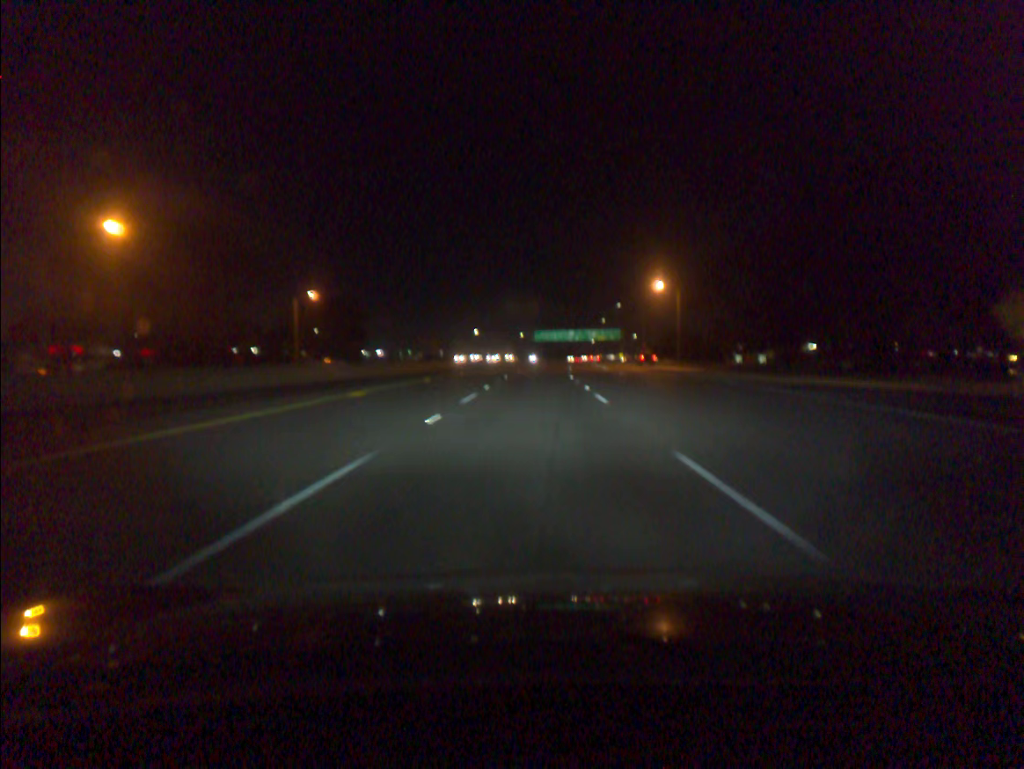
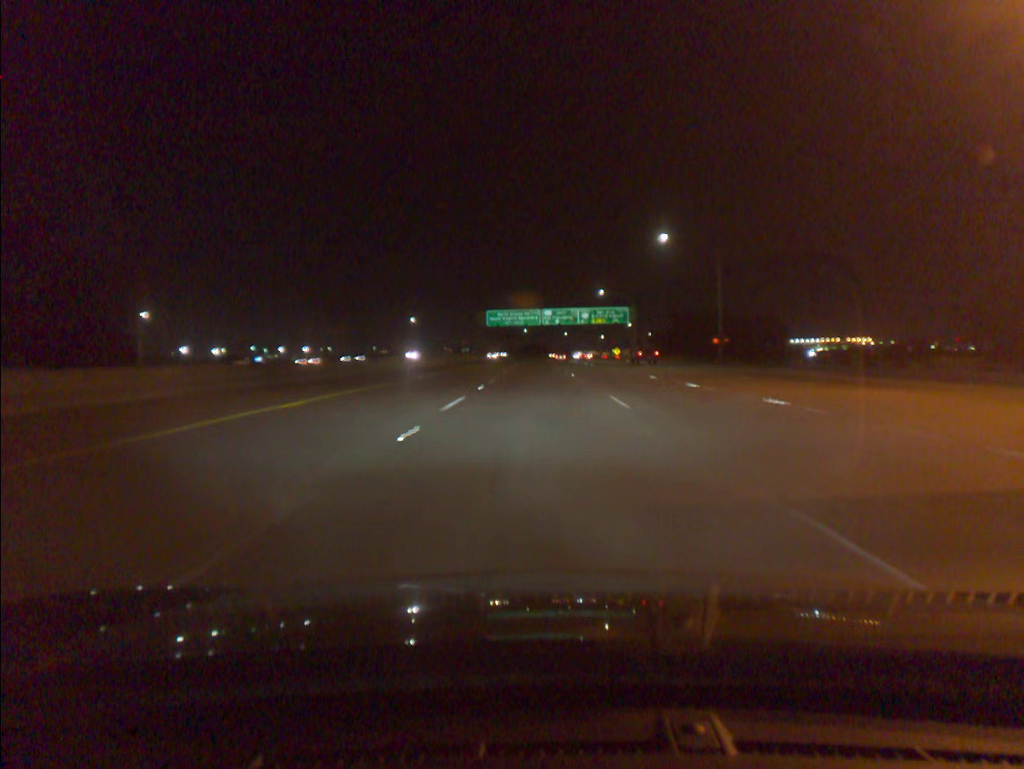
(+1.7, +91.2) m; +3°
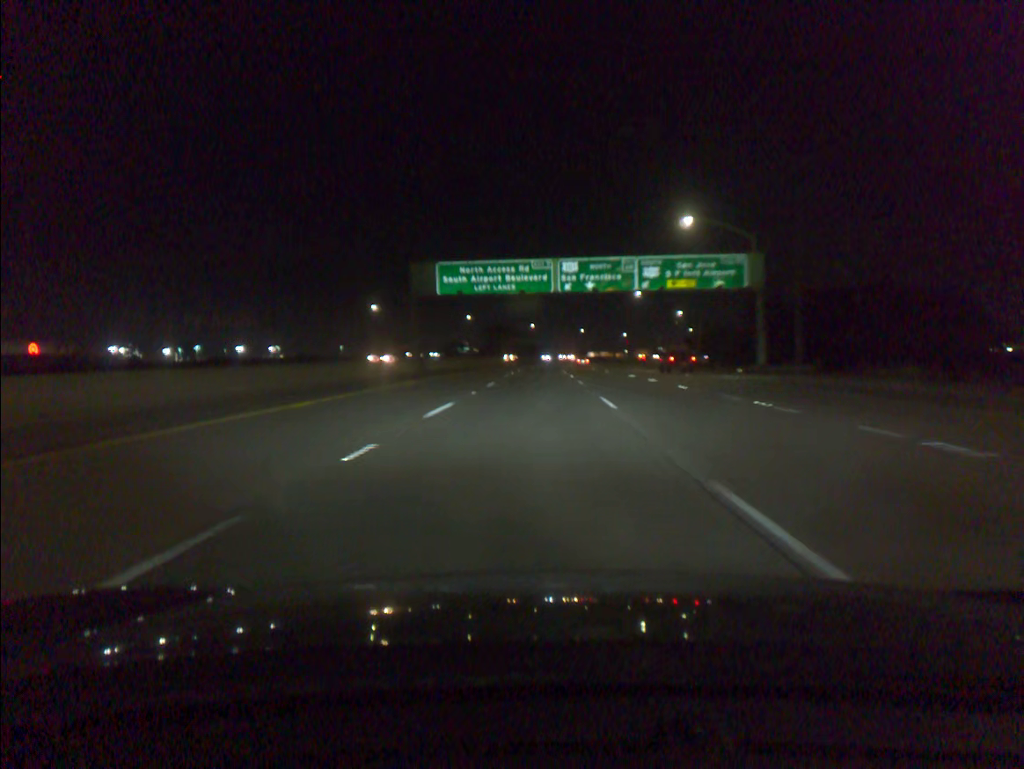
(-0.2, +73.2) m; -1°
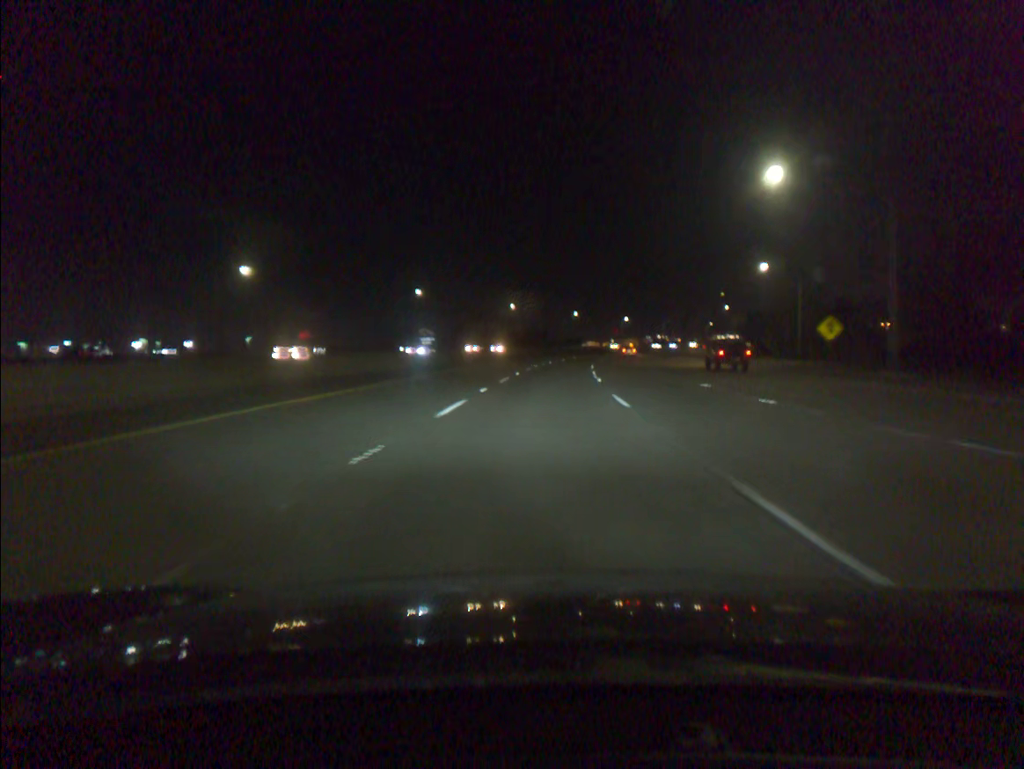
(+0.2, +73.4) m; +1°
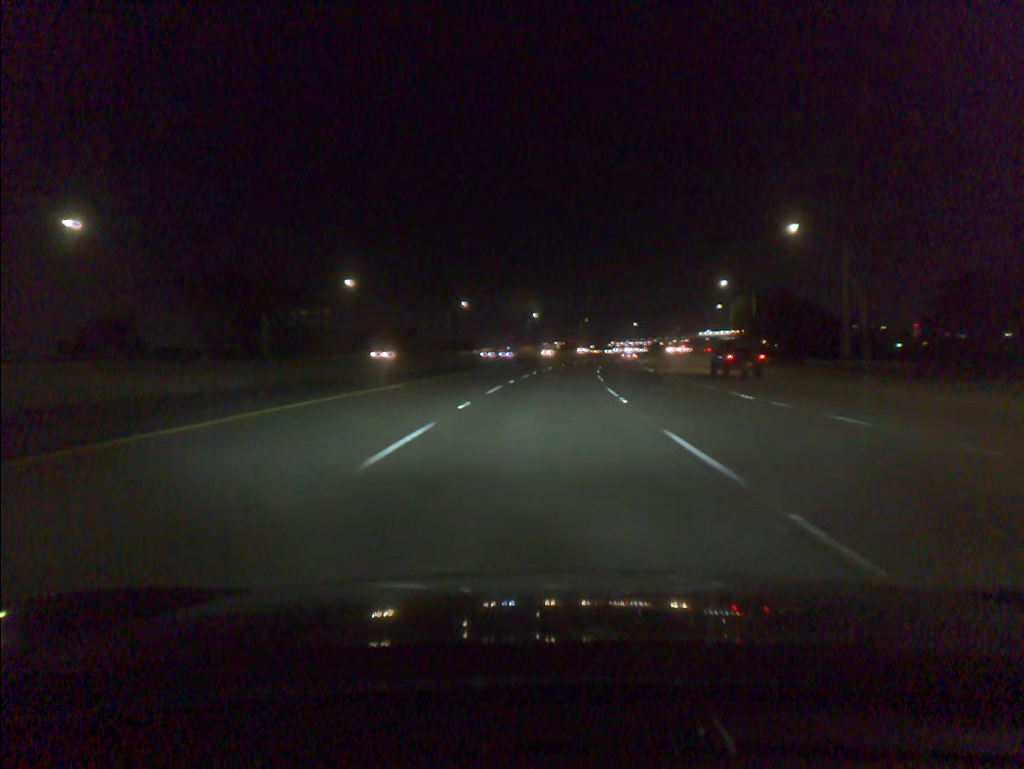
(+5.4, +91.8) m; +7°
